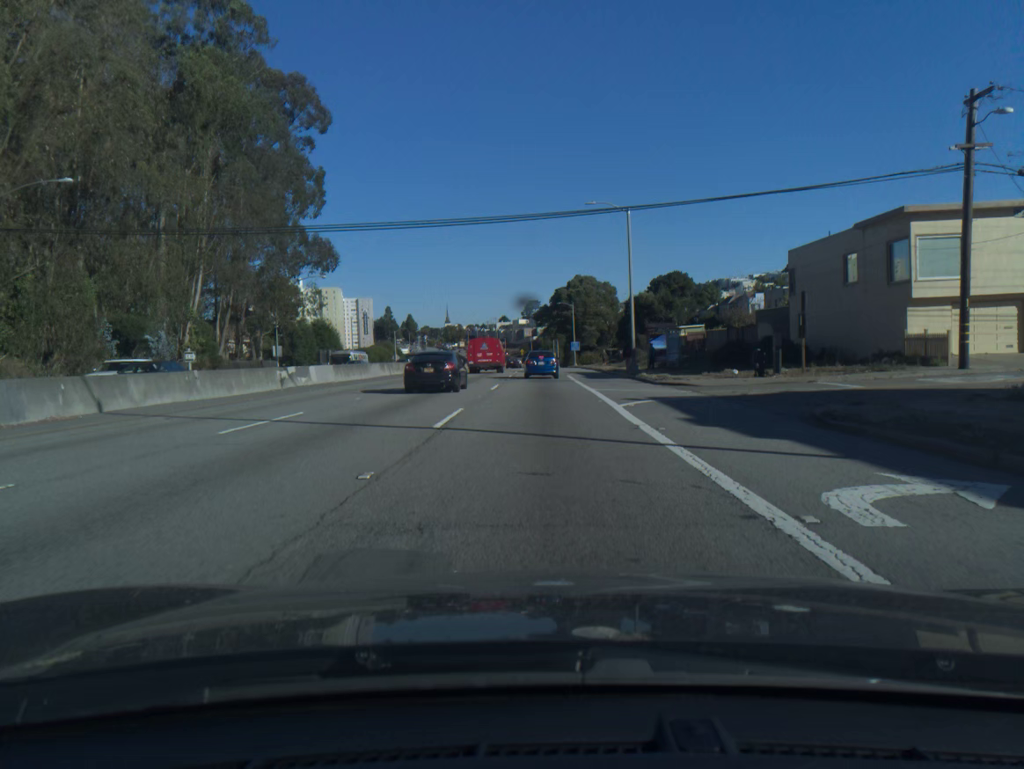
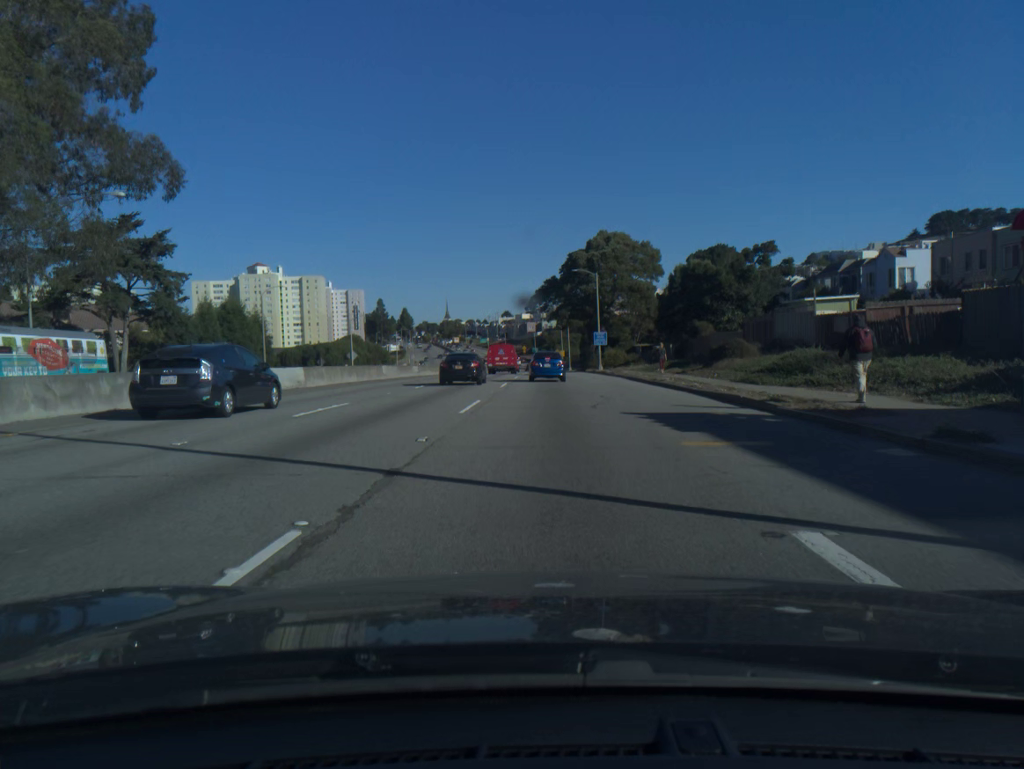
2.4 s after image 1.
(-0.1, +41.0) m; 0°
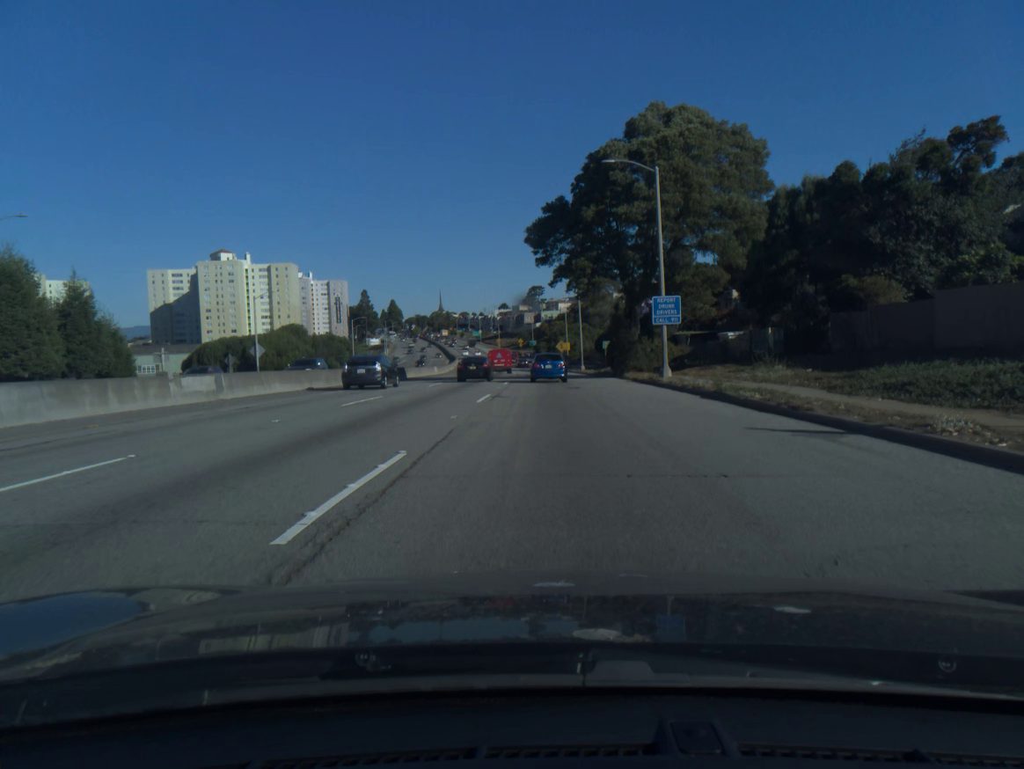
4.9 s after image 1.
(+0.1, +40.1) m; 0°
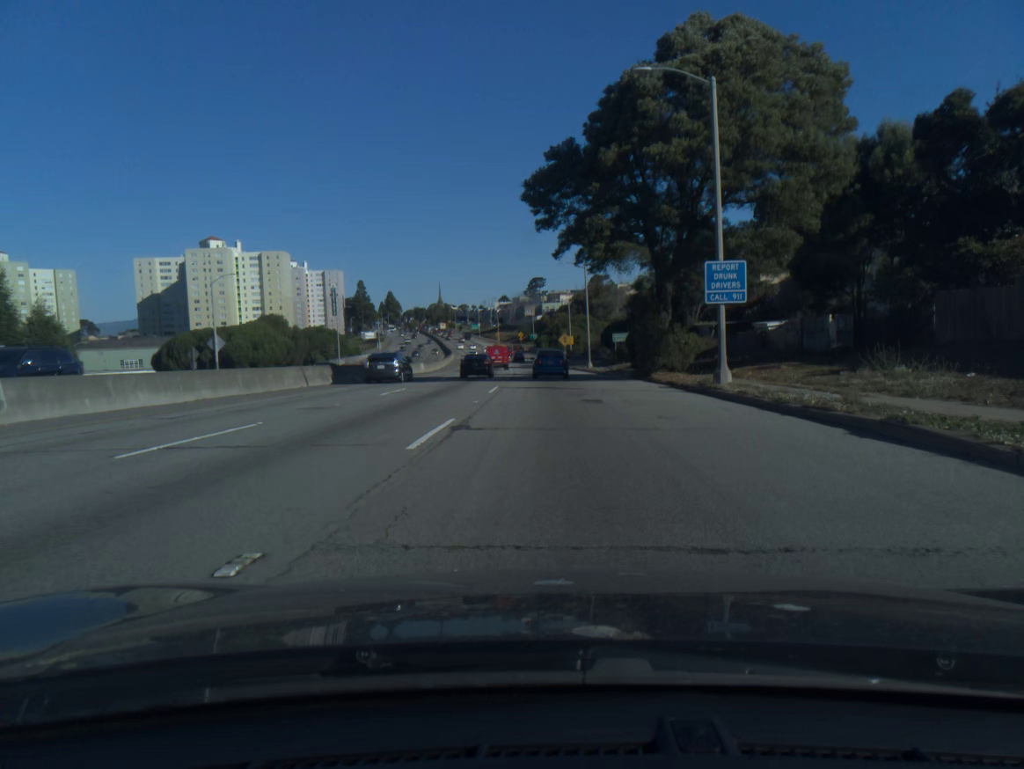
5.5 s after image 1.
(0.0, +10.6) m; 0°
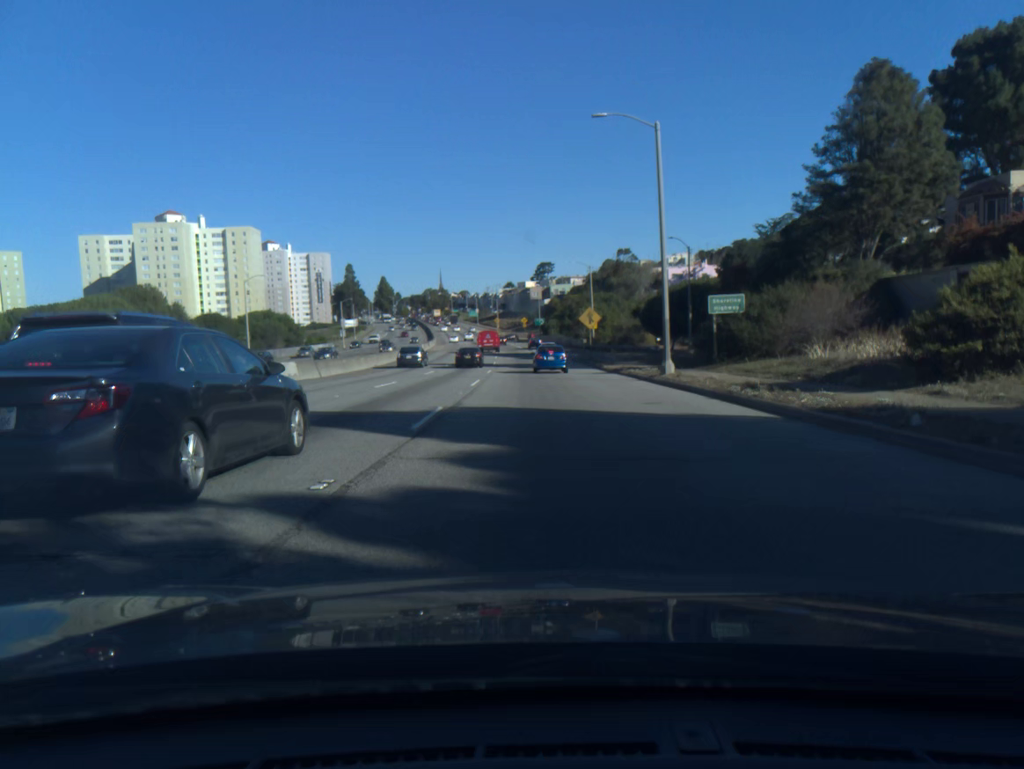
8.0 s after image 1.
(-0.1, +41.8) m; -1°
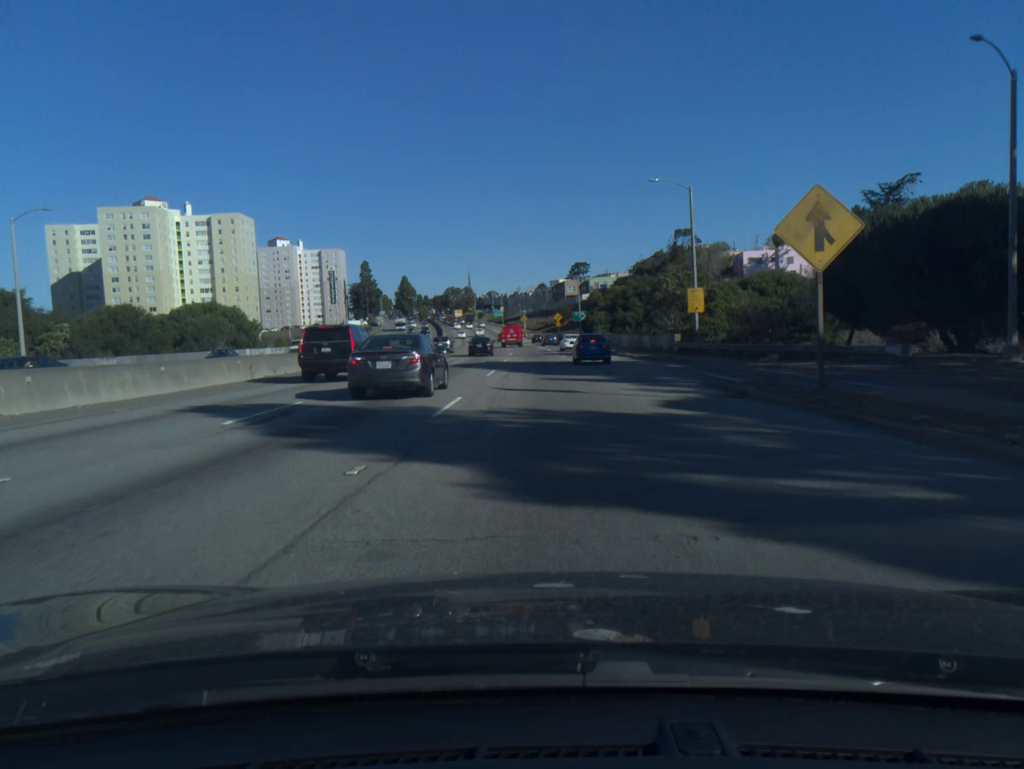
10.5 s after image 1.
(-1.1, +43.5) m; -2°
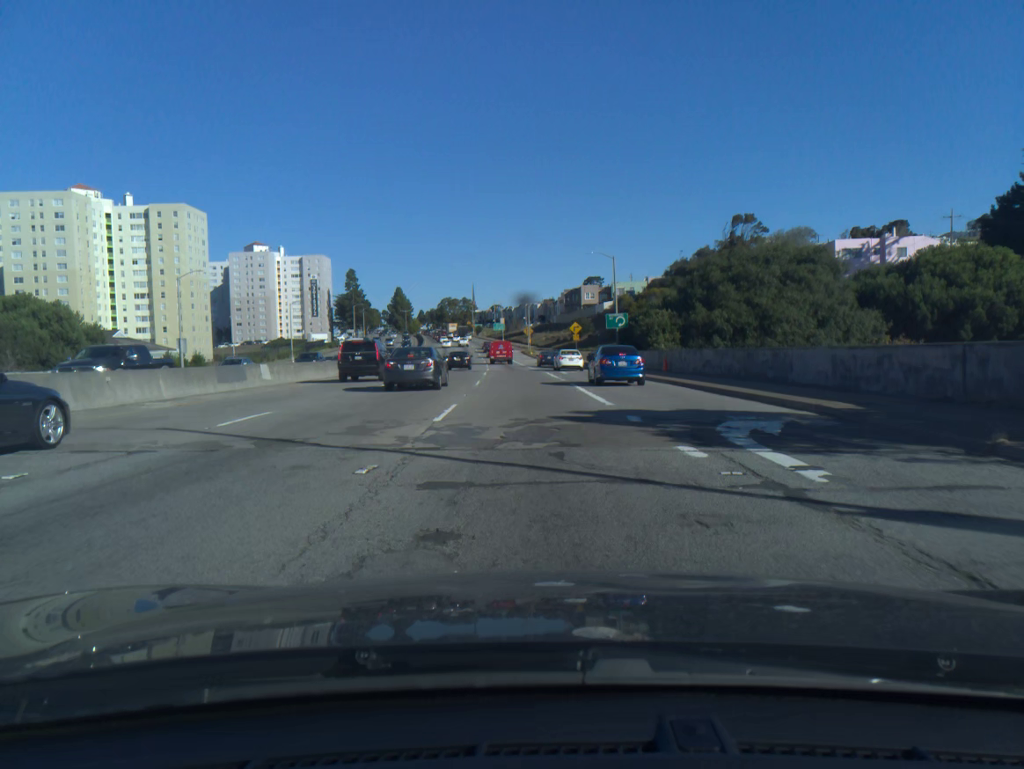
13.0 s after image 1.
(-0.1, +43.6) m; -1°
